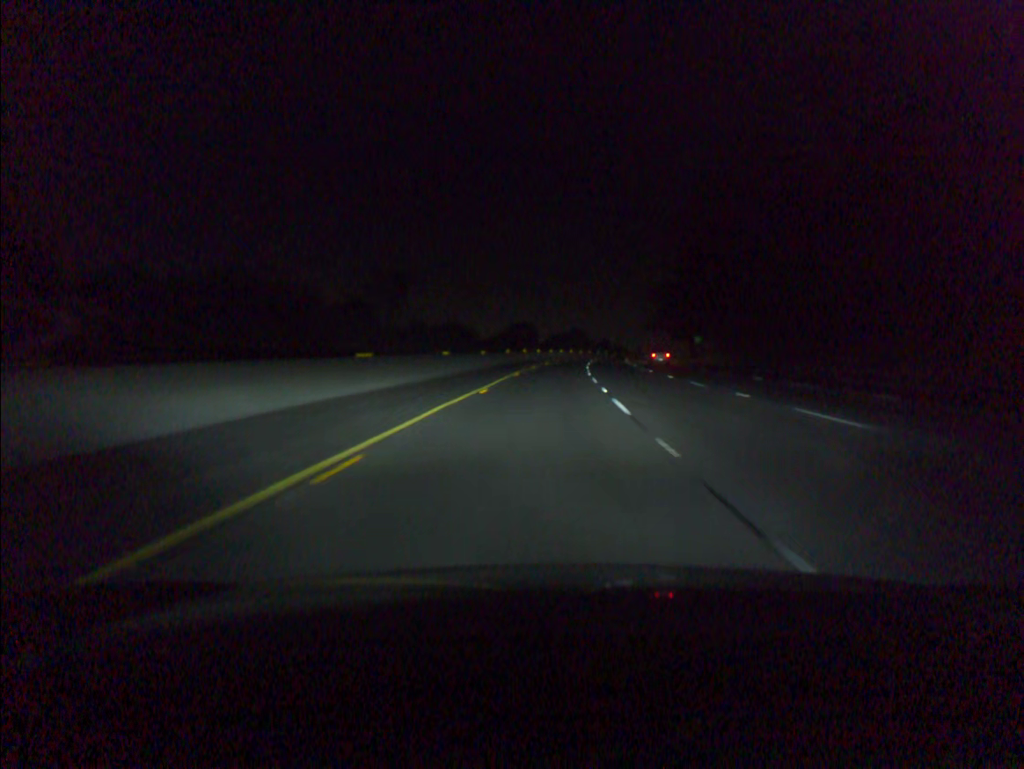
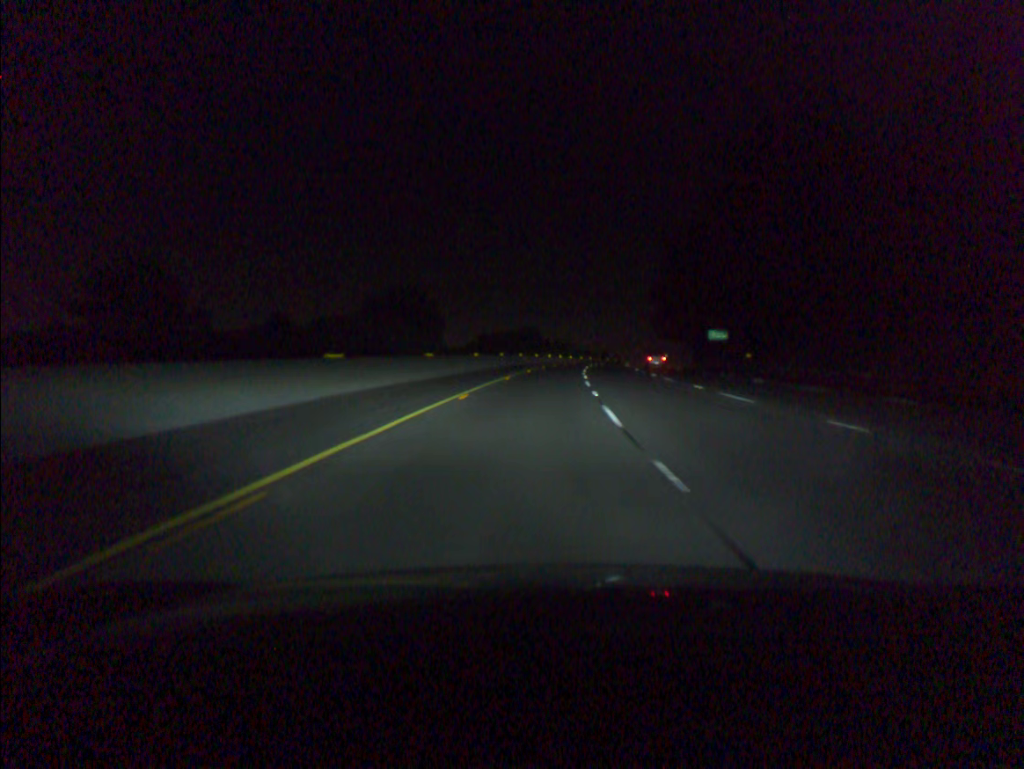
(+2.2, +60.4) m; +4°
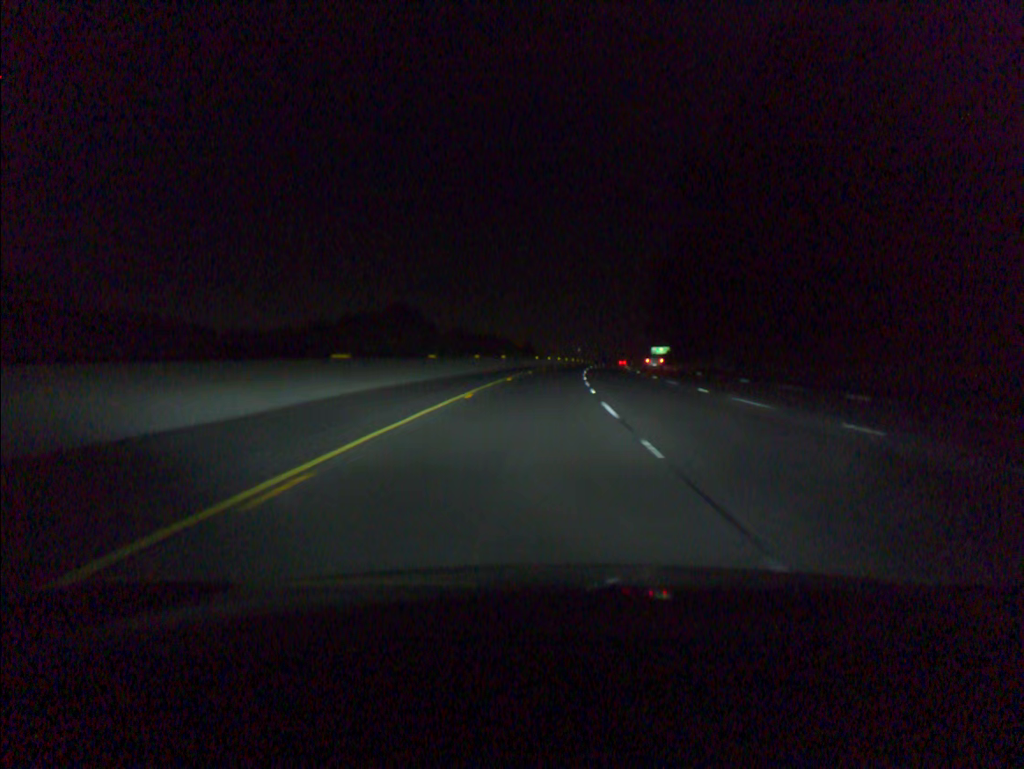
(+5.6, +100.7) m; +7°
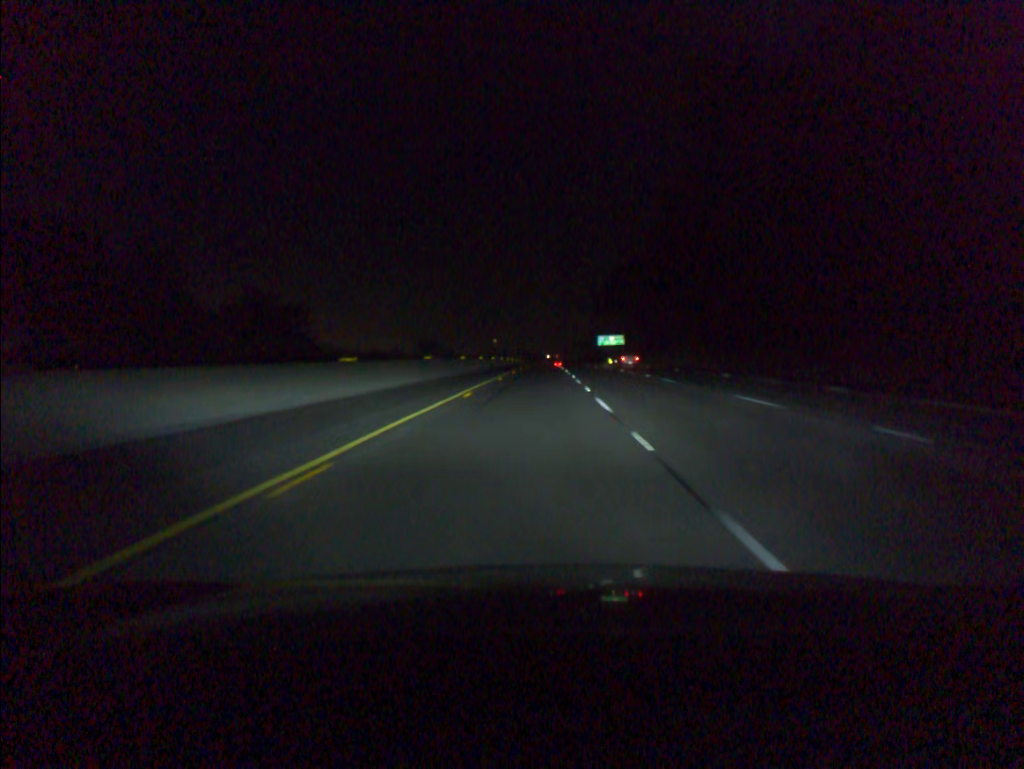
(+5.7, +101.2) m; +6°
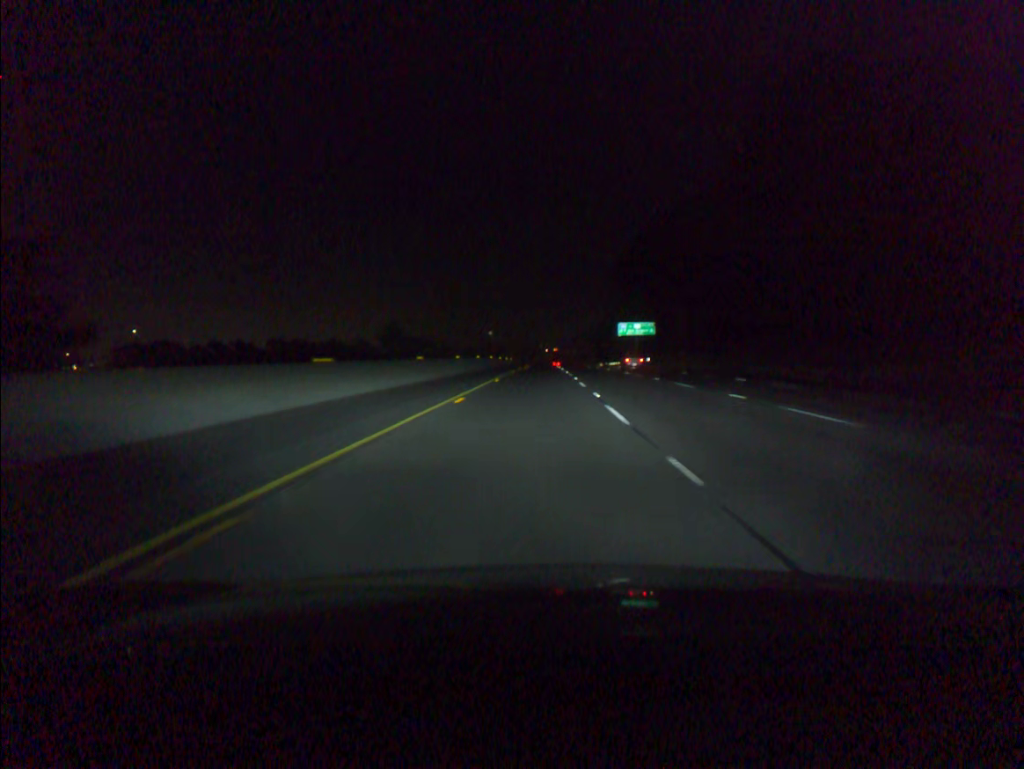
(+0.3, +61.0) m; 0°
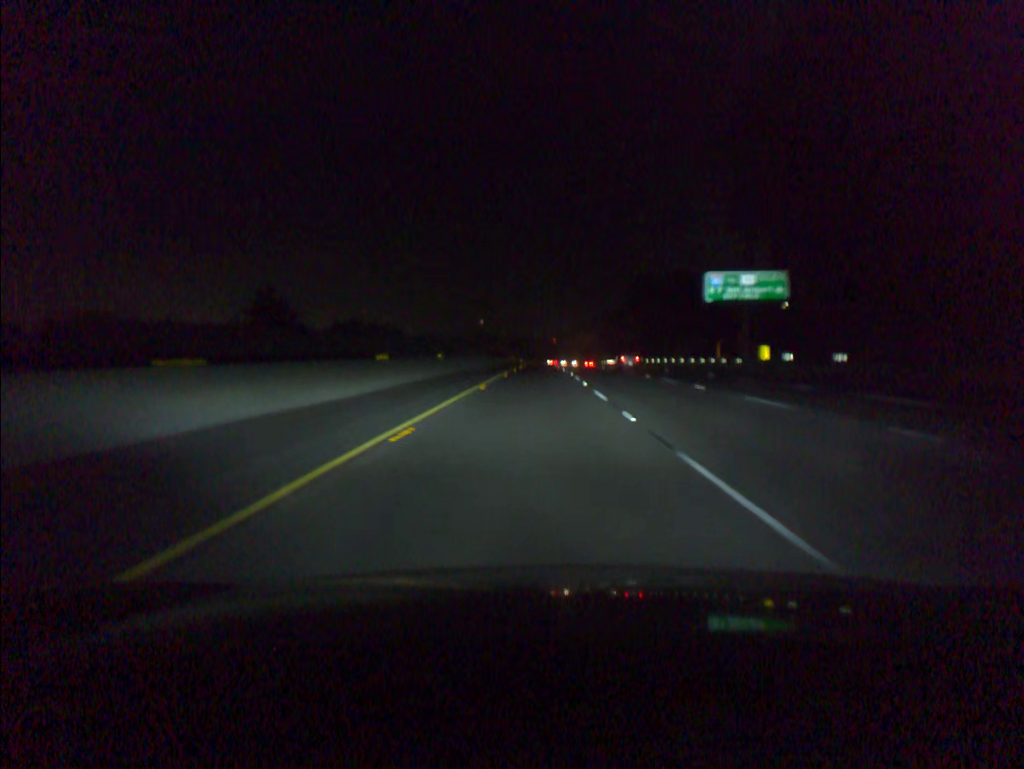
(+0.1, +81.4) m; 0°
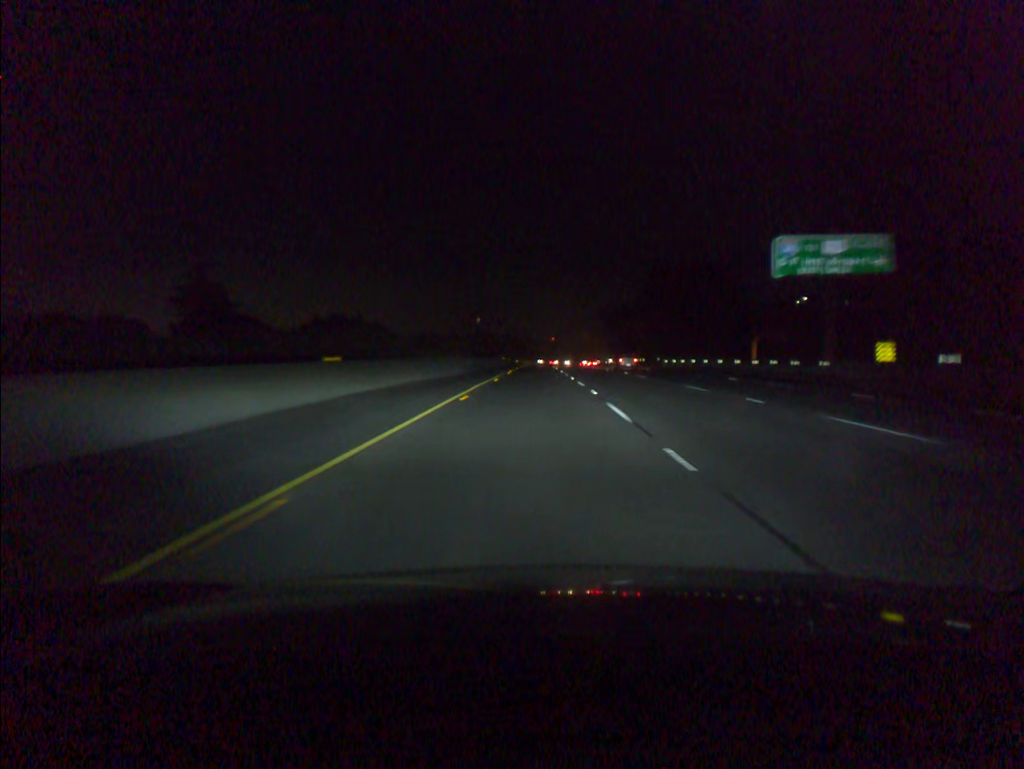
(0.0, +20.3) m; 0°
